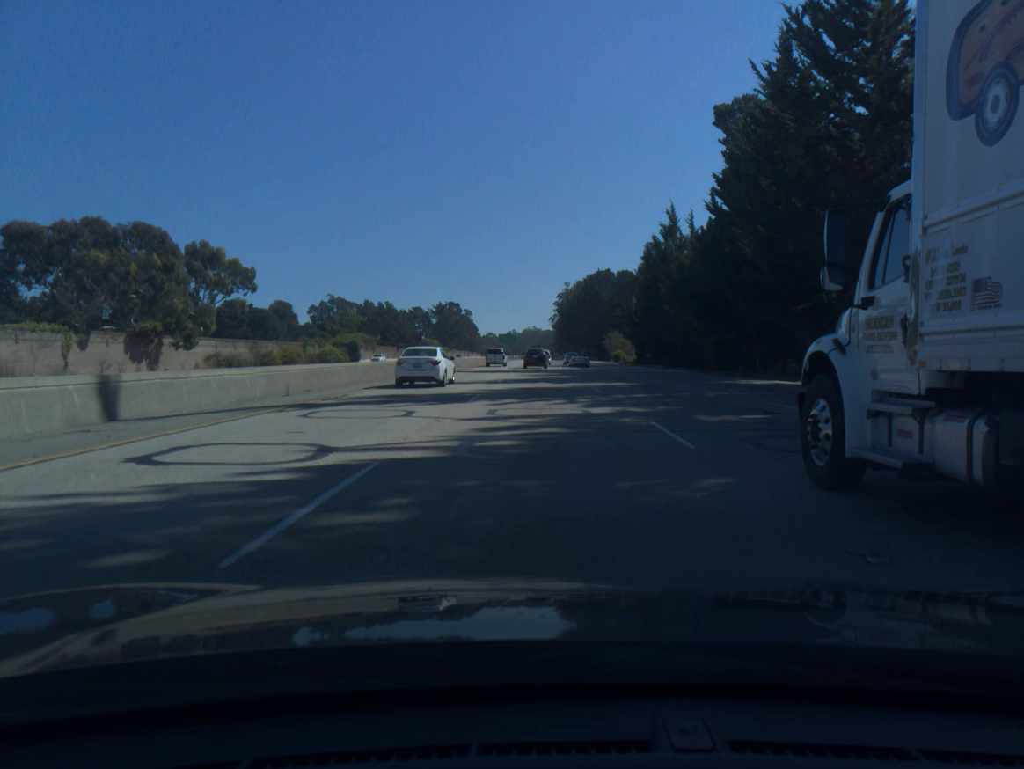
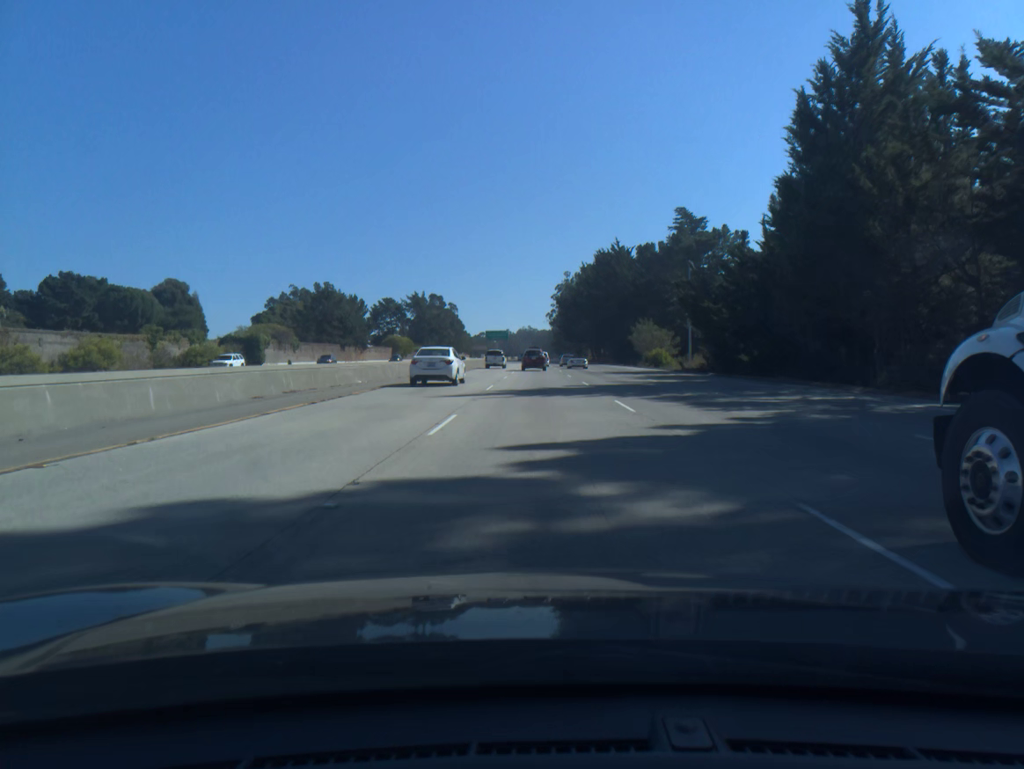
(-0.1, +51.6) m; 0°
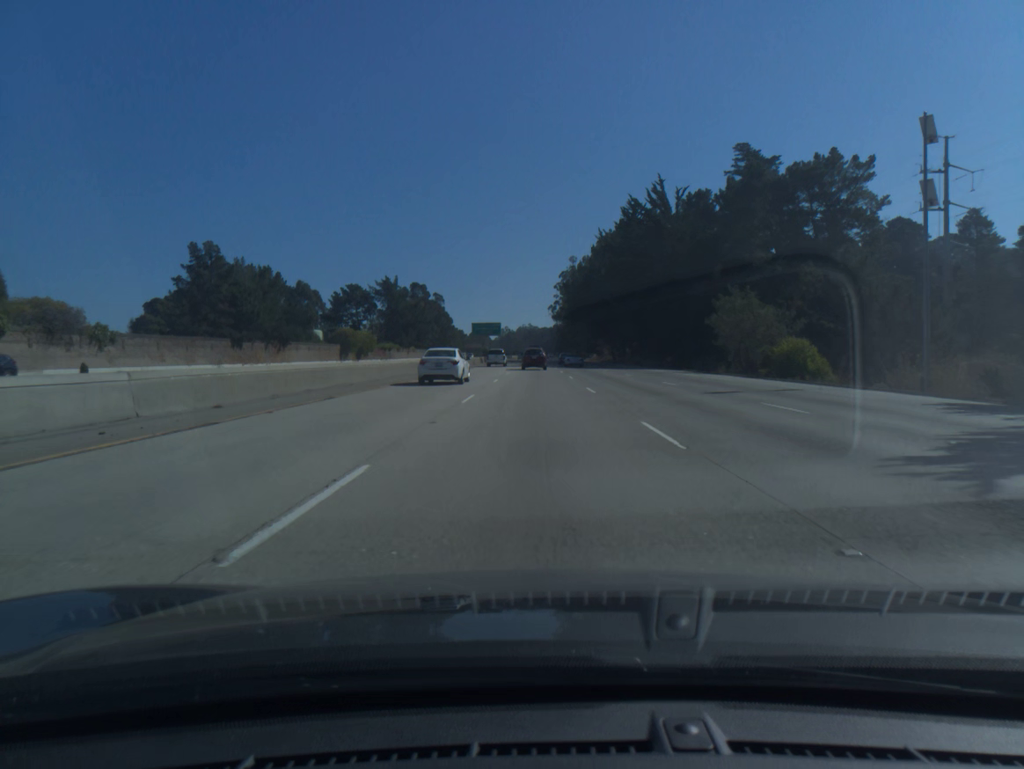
(+0.1, +50.7) m; 0°
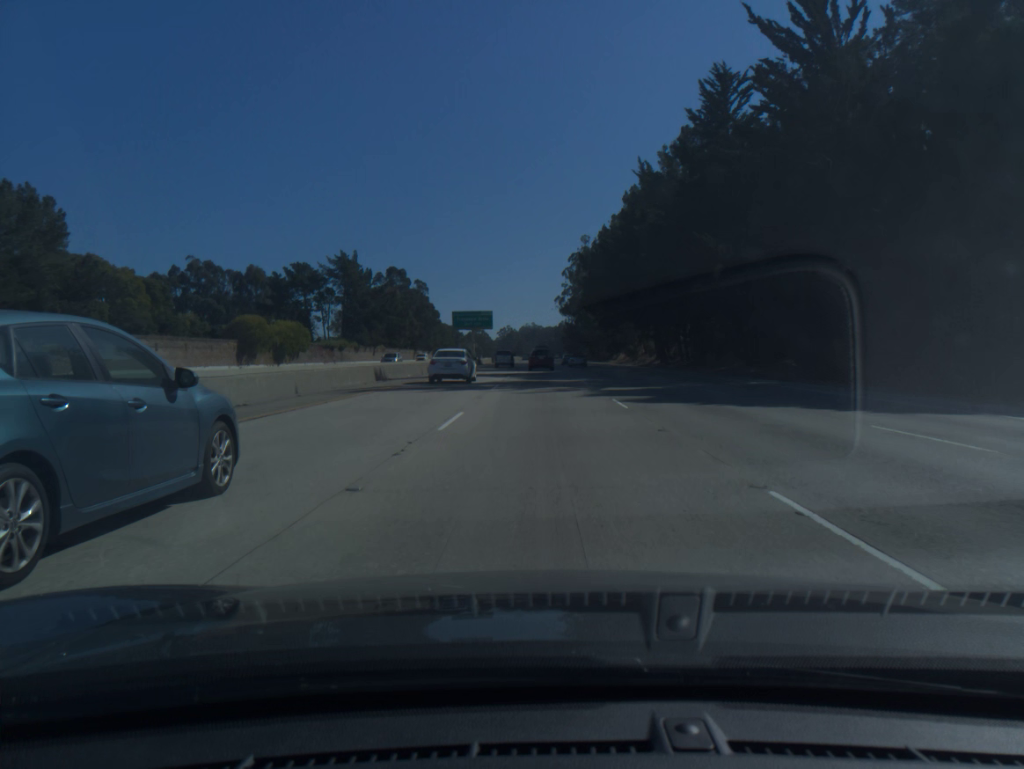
(-0.2, +50.2) m; 0°
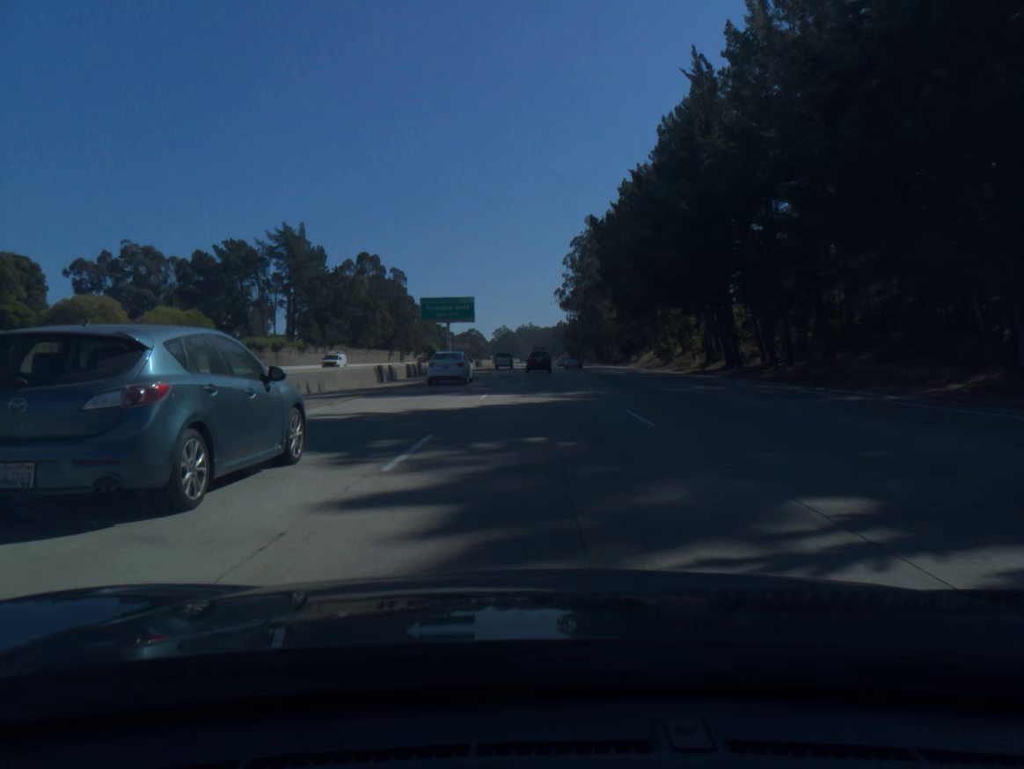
(+0.1, +33.3) m; 0°
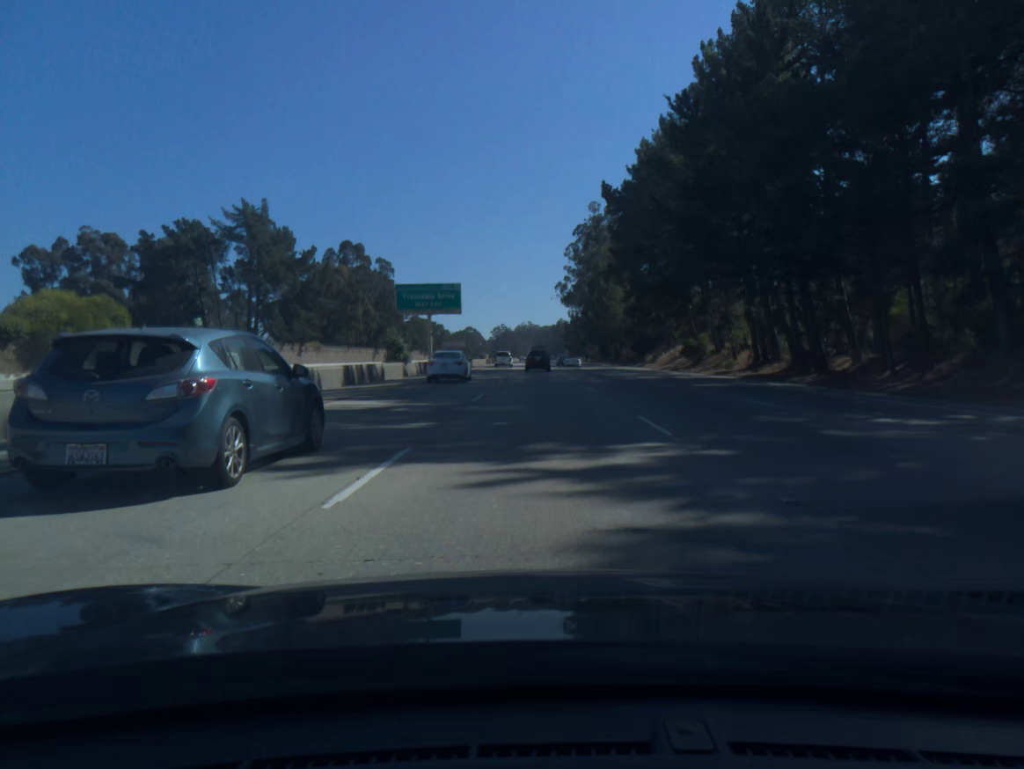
(0.0, +16.6) m; 0°
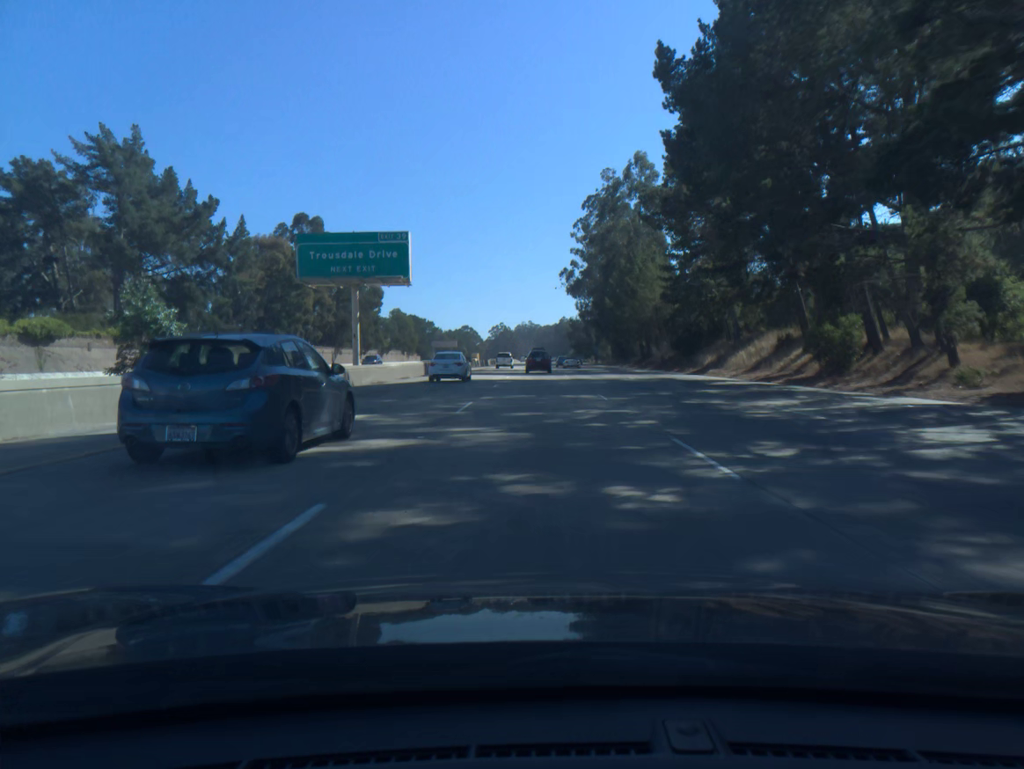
(0.0, +33.2) m; 0°
